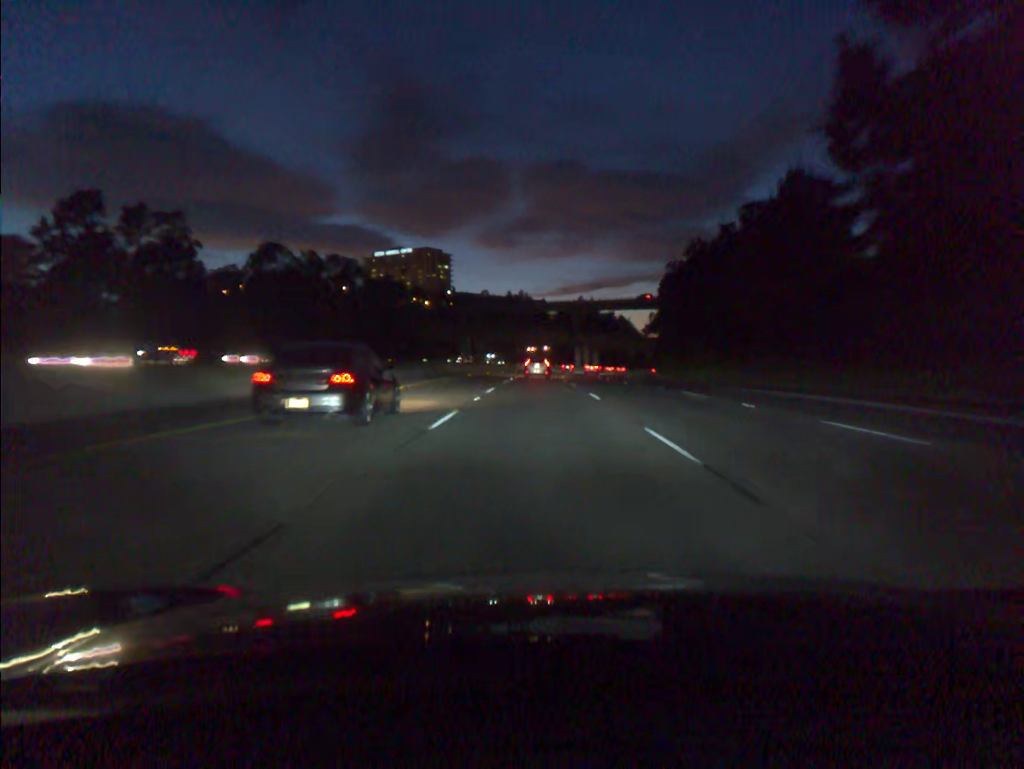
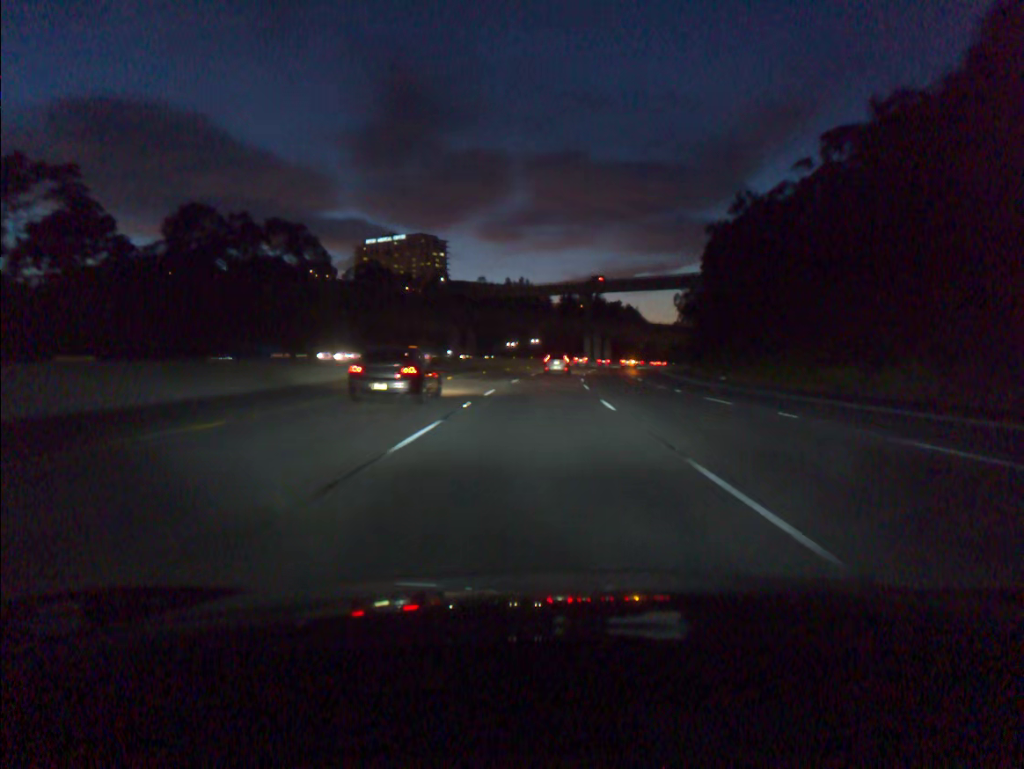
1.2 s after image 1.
(-0.1, +32.3) m; 0°
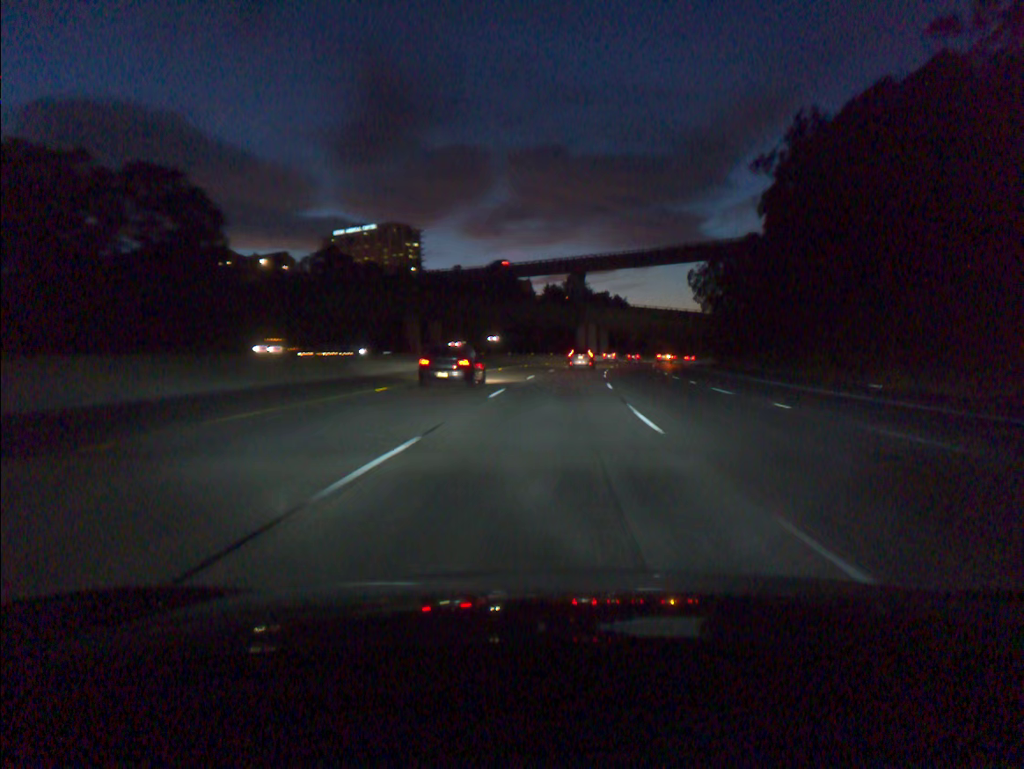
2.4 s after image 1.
(+0.2, +32.5) m; +1°
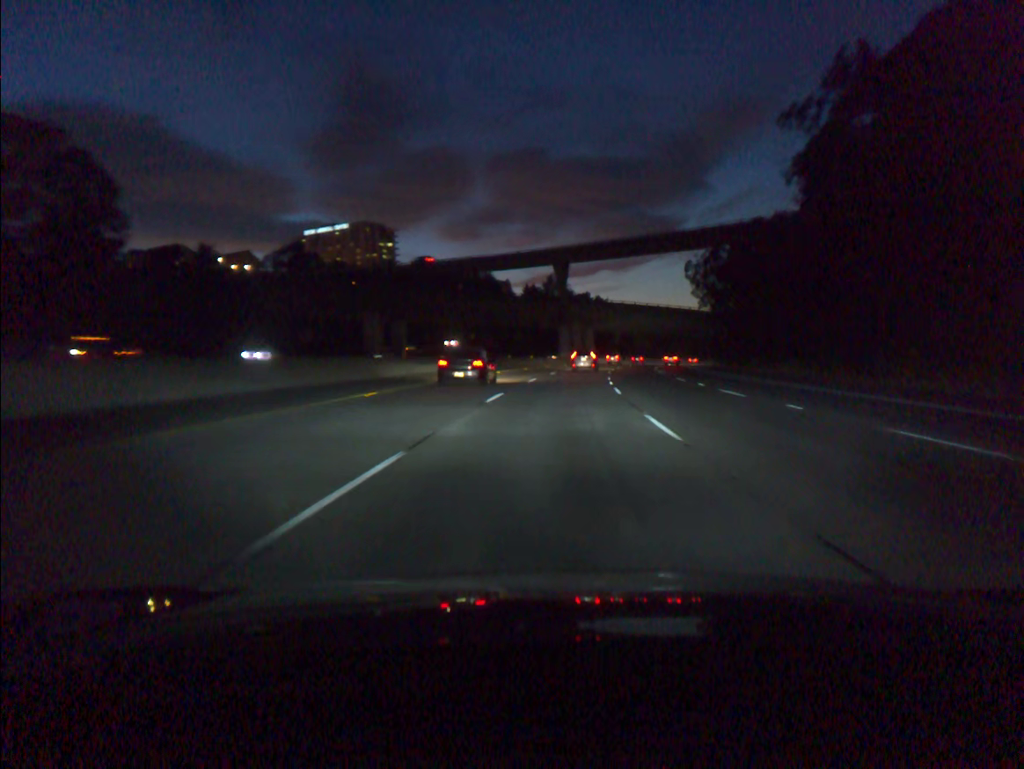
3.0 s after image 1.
(+0.2, +16.3) m; +1°
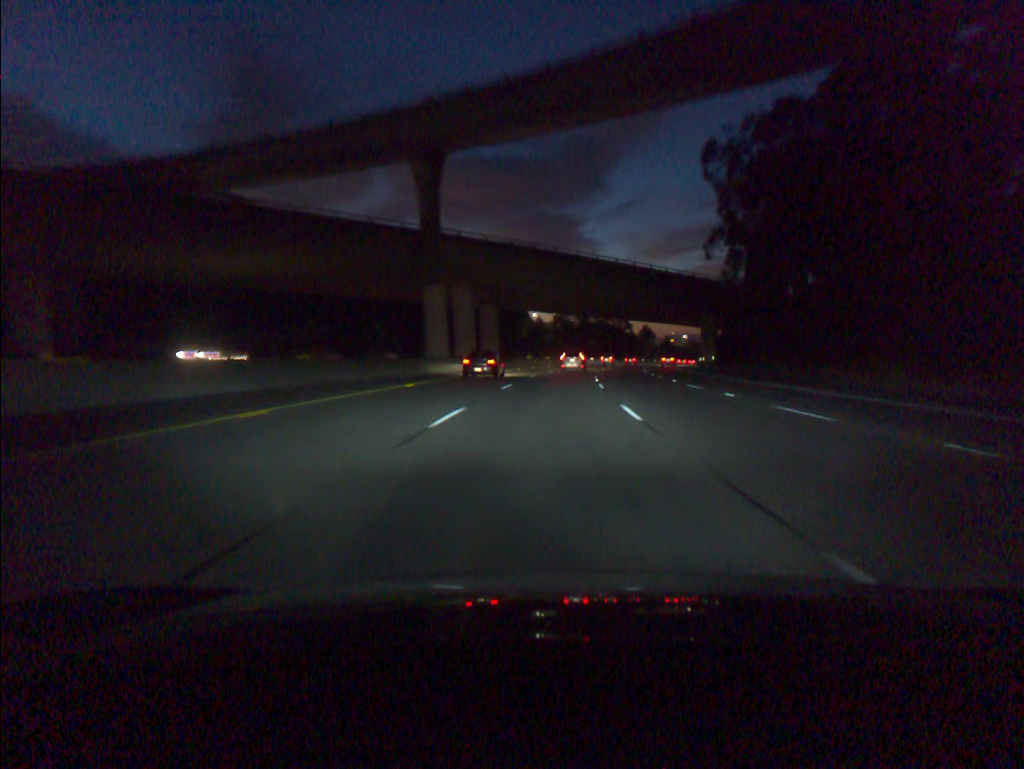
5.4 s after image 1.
(+3.9, +65.0) m; +7°
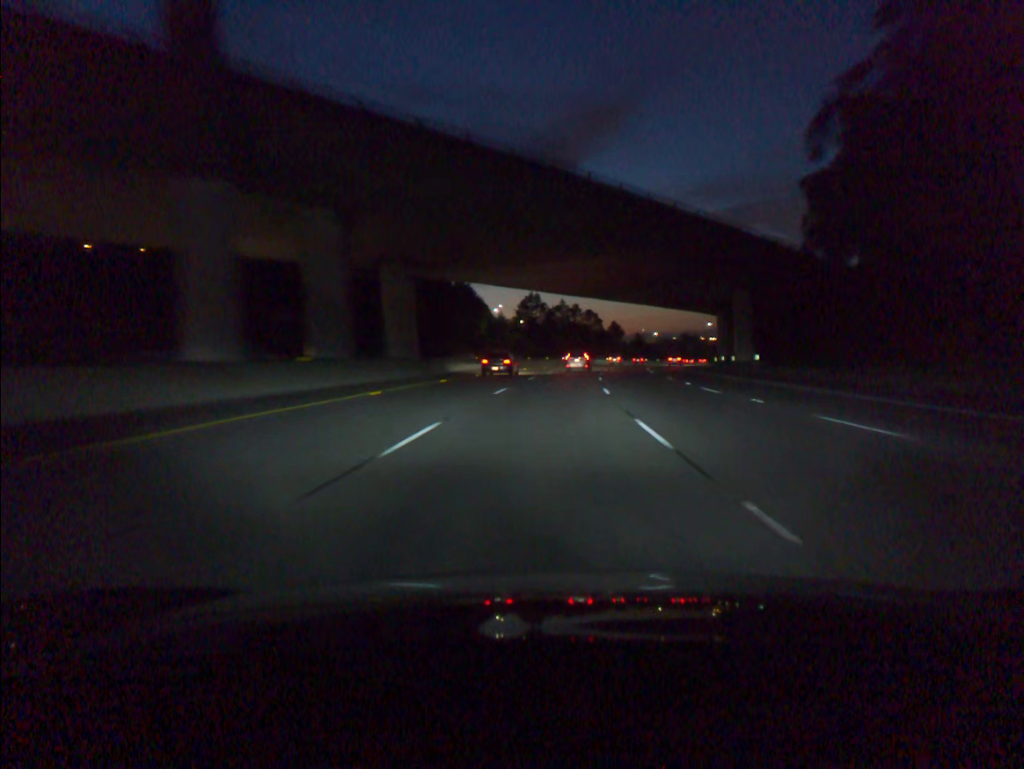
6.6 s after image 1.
(+0.8, +32.7) m; +3°
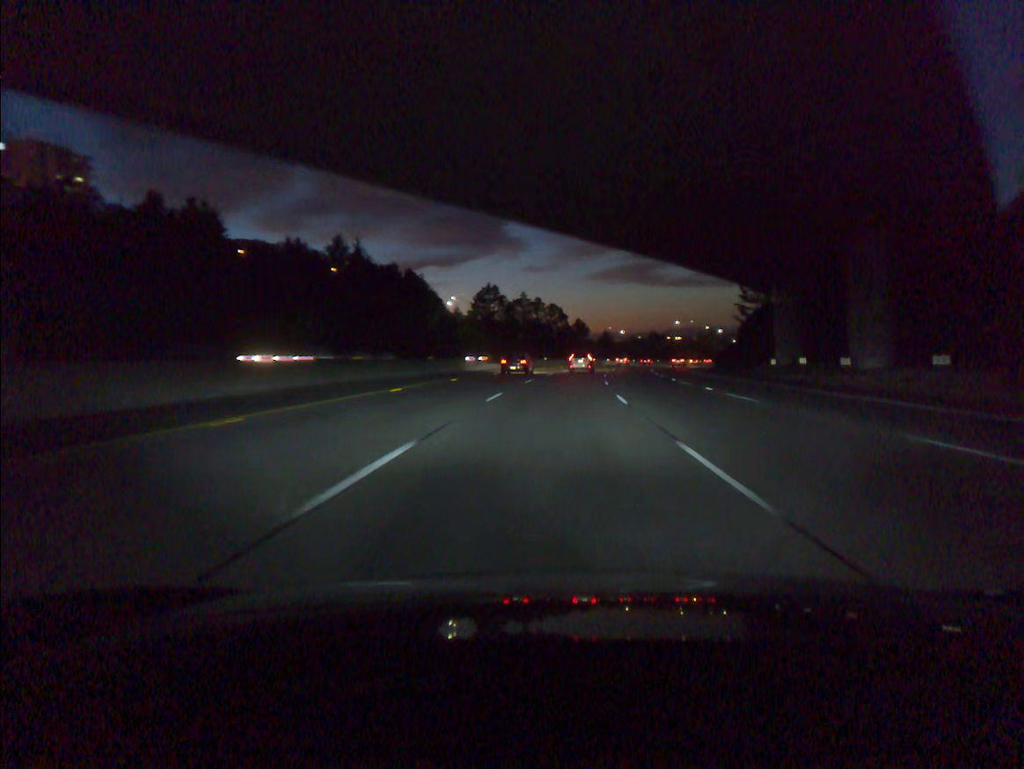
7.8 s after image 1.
(+0.7, +32.7) m; +3°
